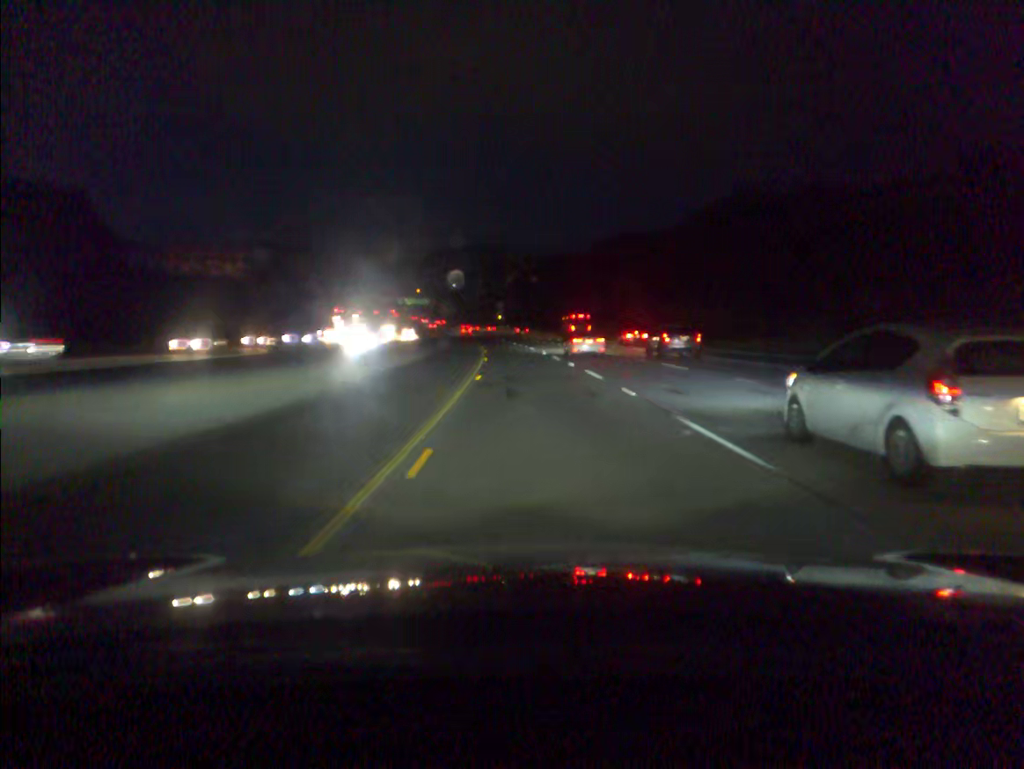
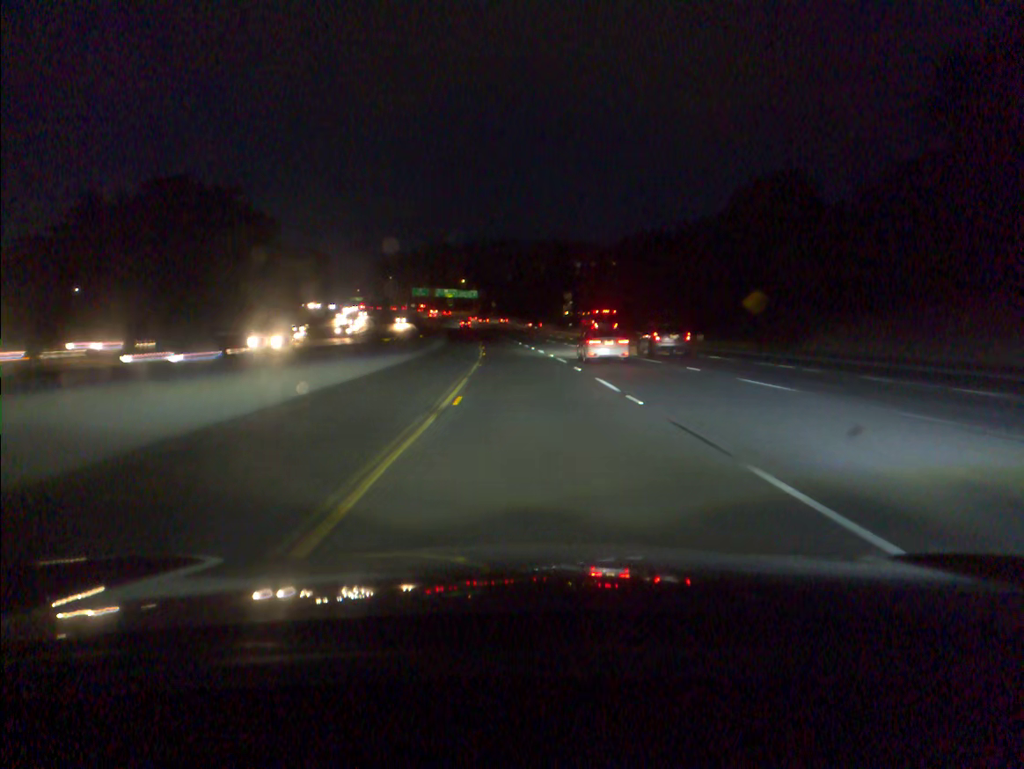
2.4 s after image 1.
(-2.9, +80.6) m; -5°
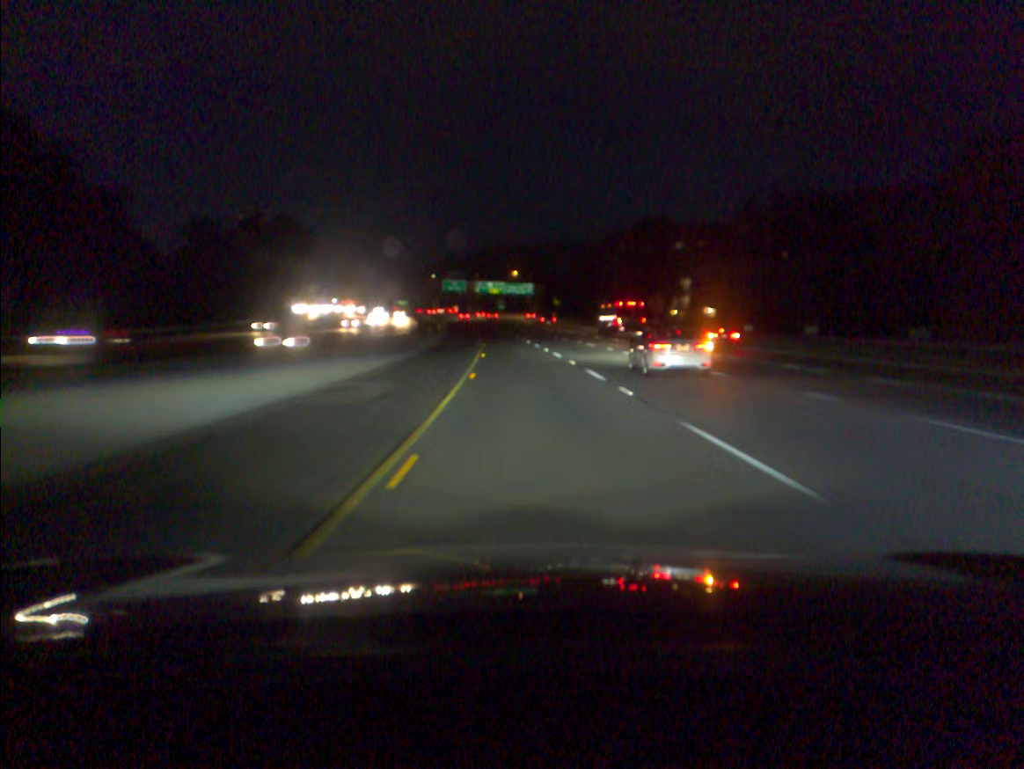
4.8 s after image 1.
(-3.1, +80.4) m; -4°
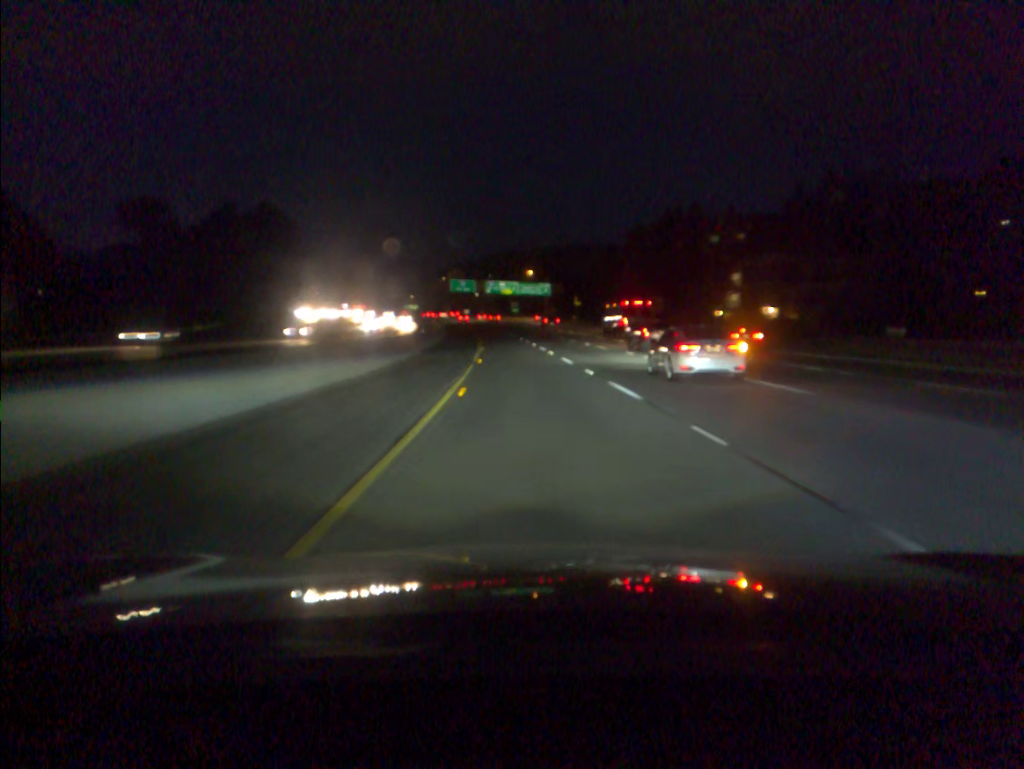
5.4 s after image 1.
(-0.2, +20.0) m; -1°
